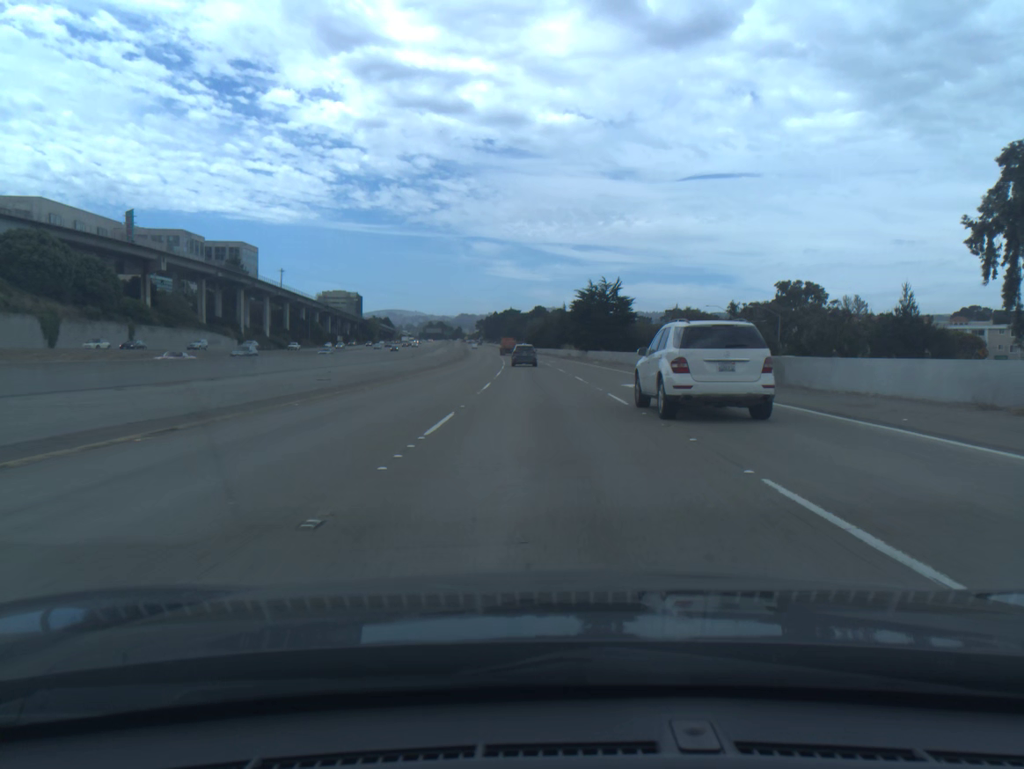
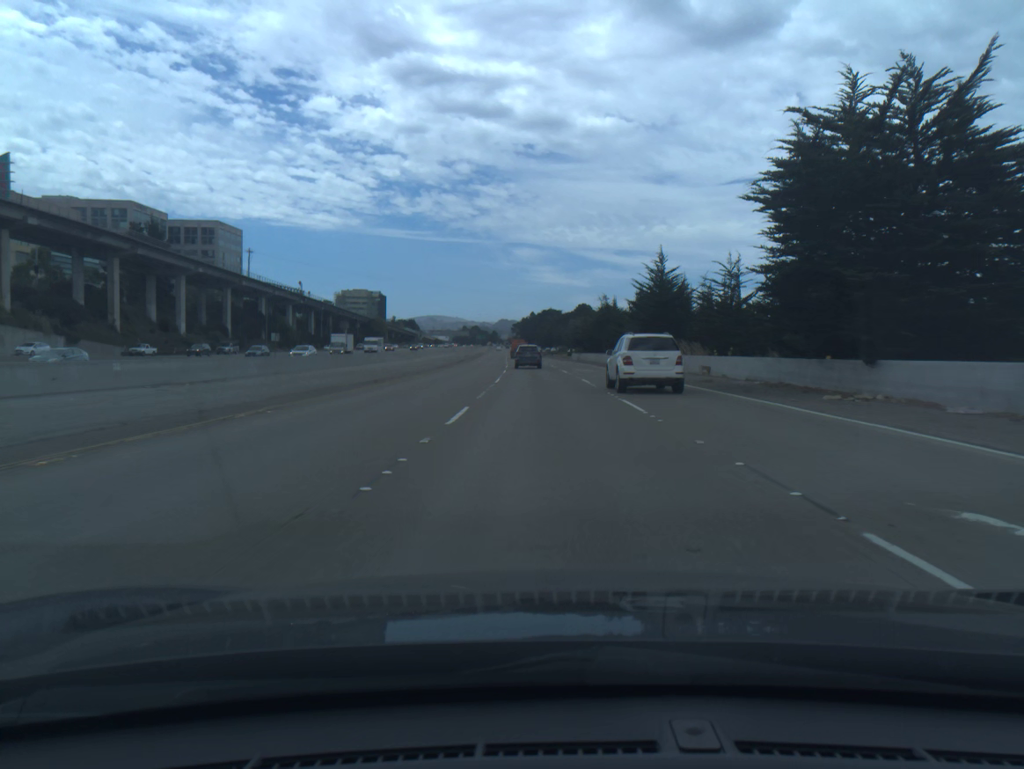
(-2.1, +74.6) m; -3°
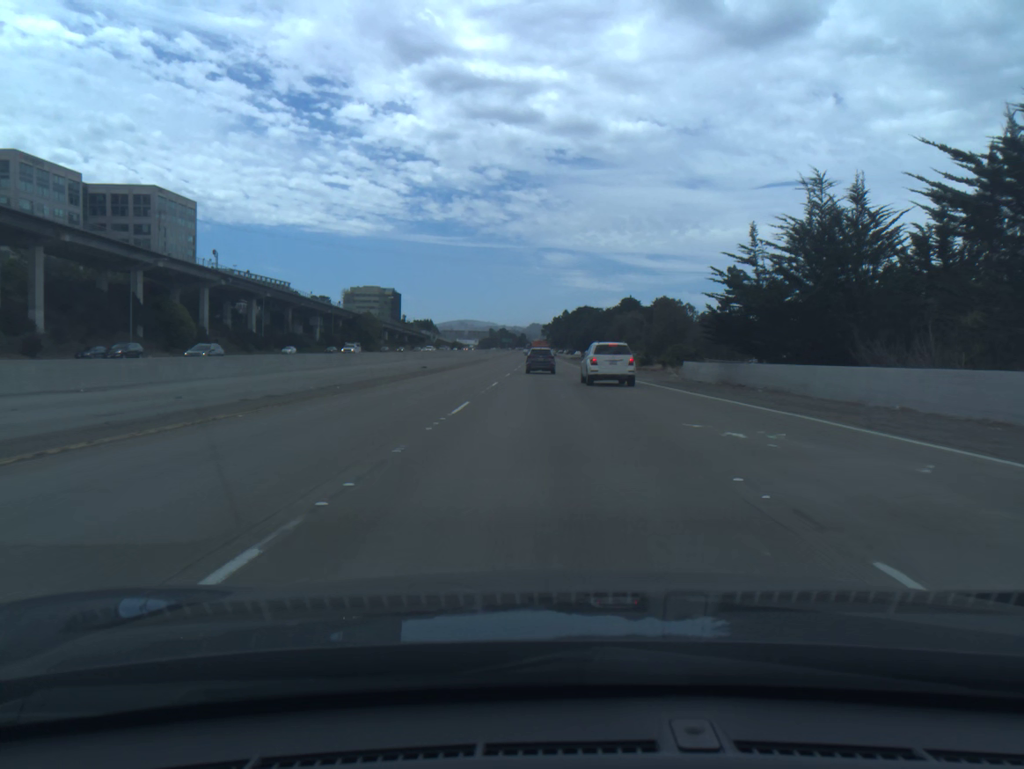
(-1.5, +73.2) m; -2°
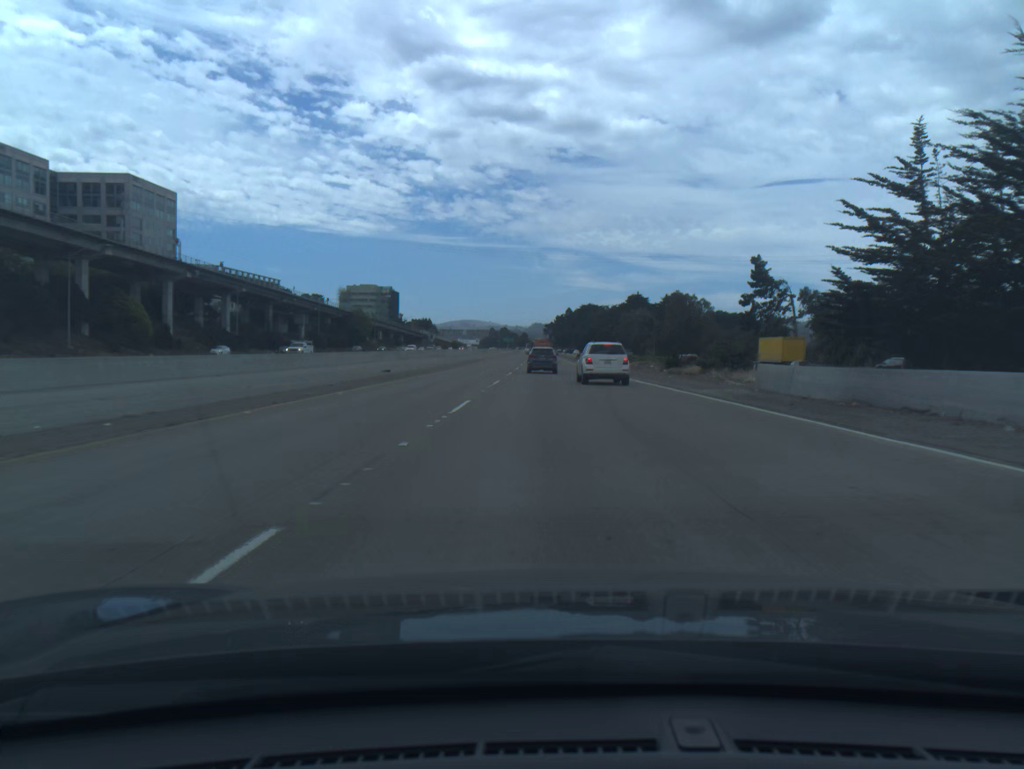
(0.0, +14.4) m; 0°
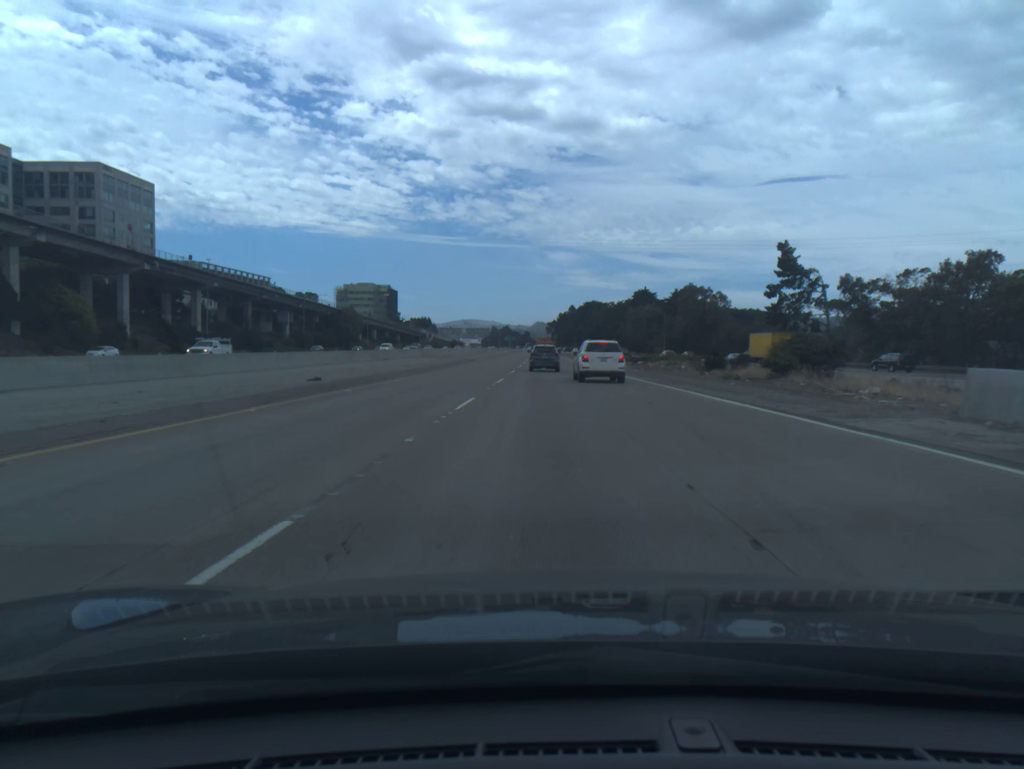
(0.0, +14.3) m; 0°
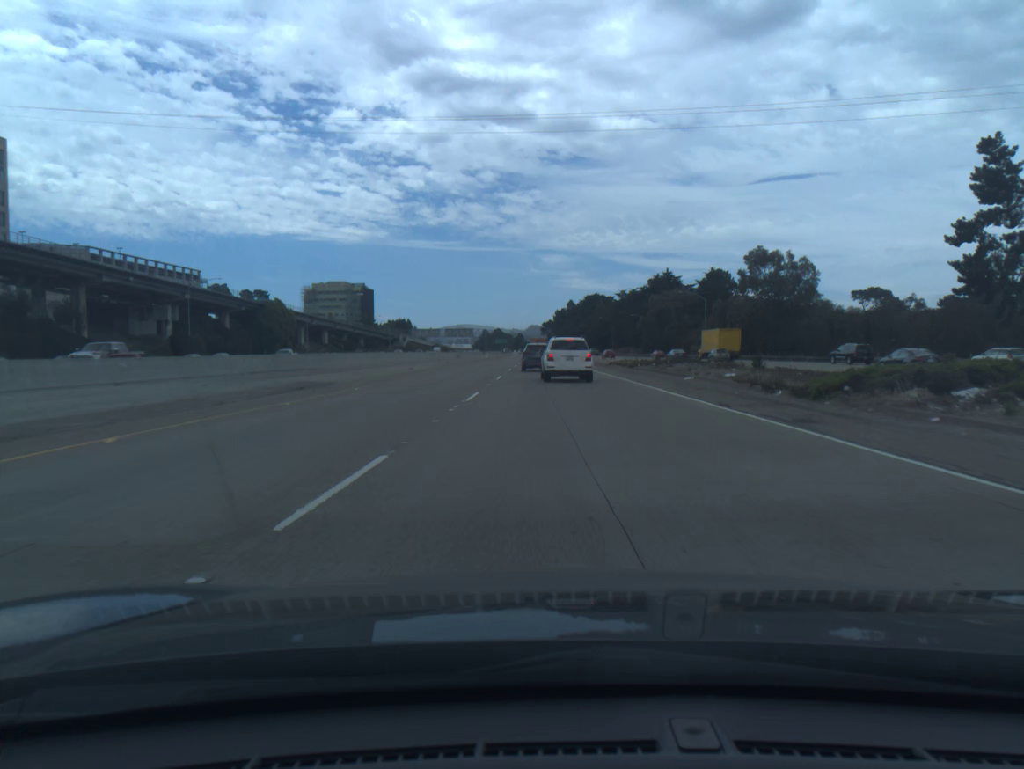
(+0.1, +56.2) m; 0°
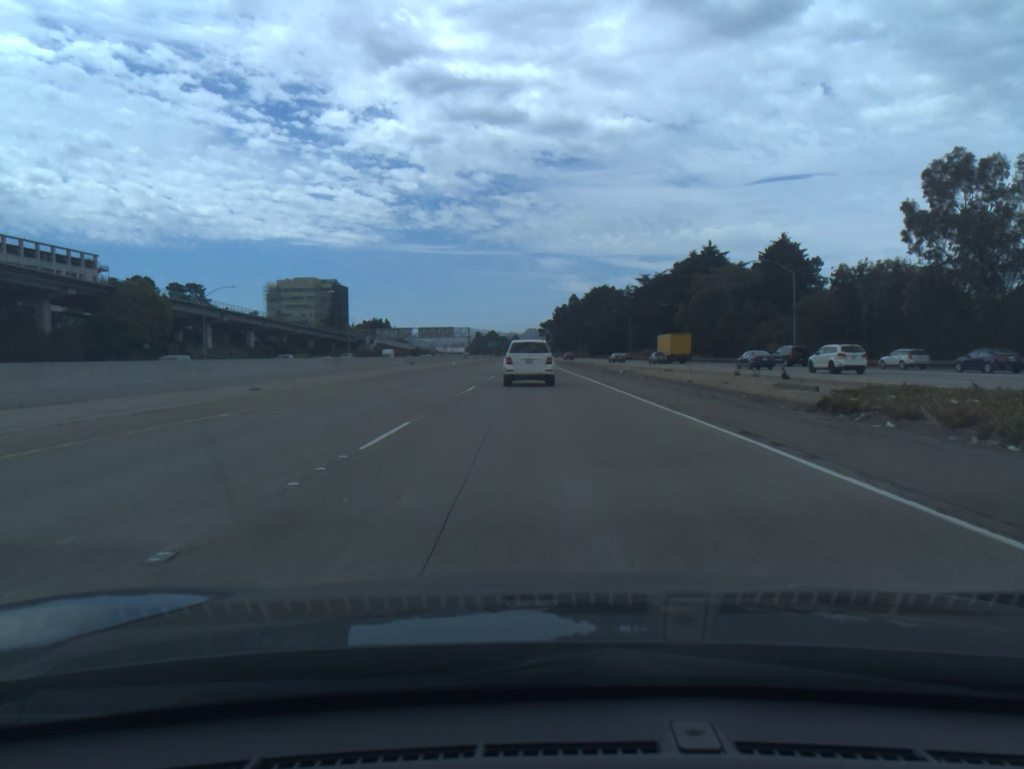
(+0.2, +52.9) m; 0°
